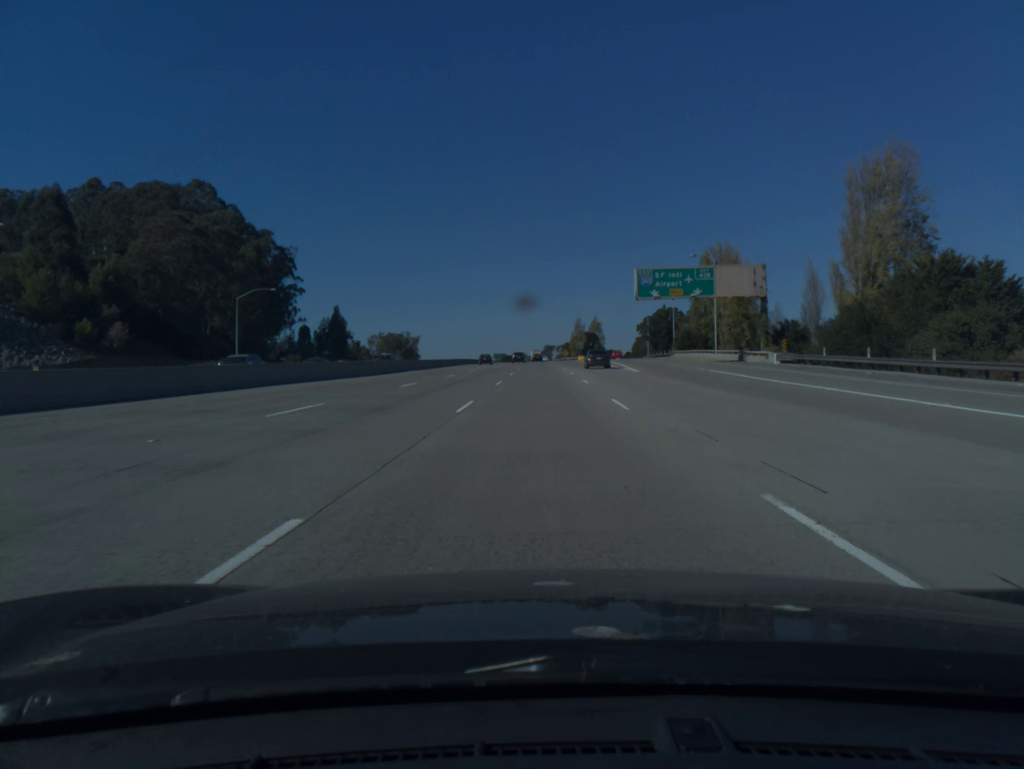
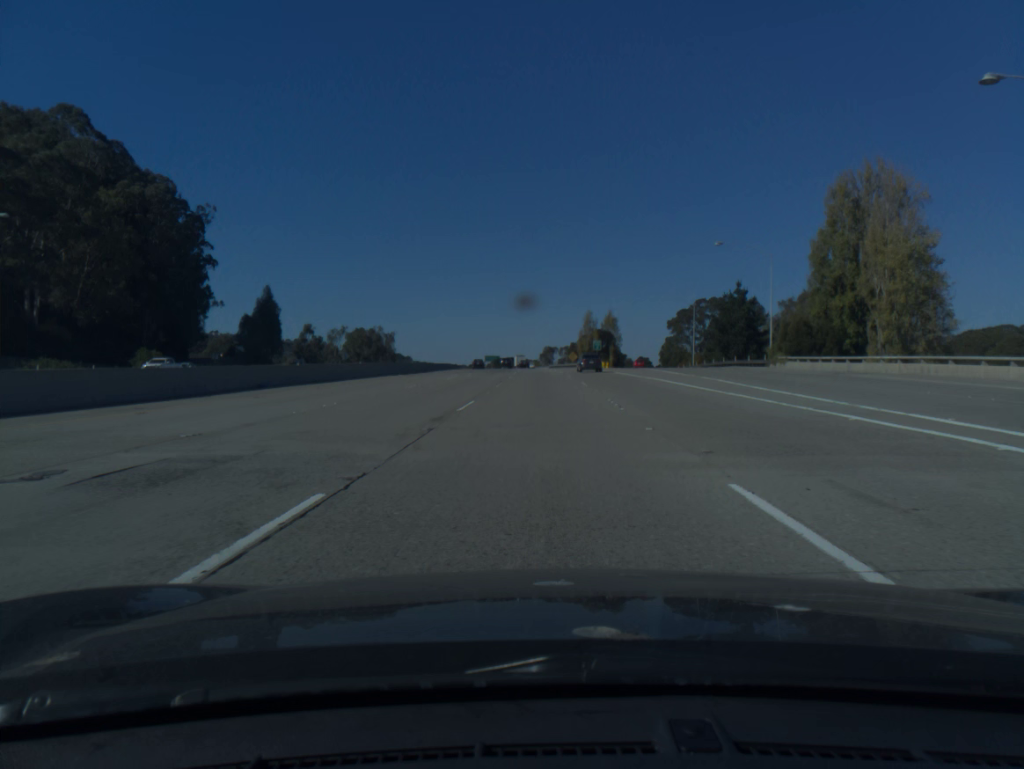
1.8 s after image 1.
(+0.1, +57.4) m; 0°
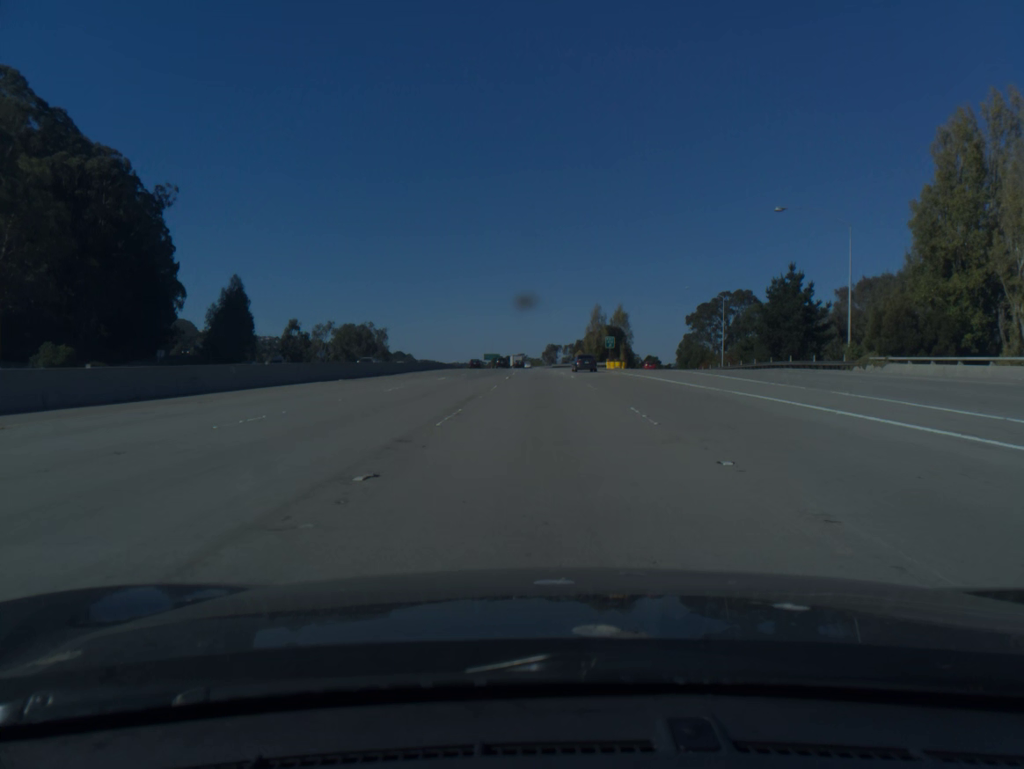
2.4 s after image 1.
(0.0, +19.1) m; 0°
